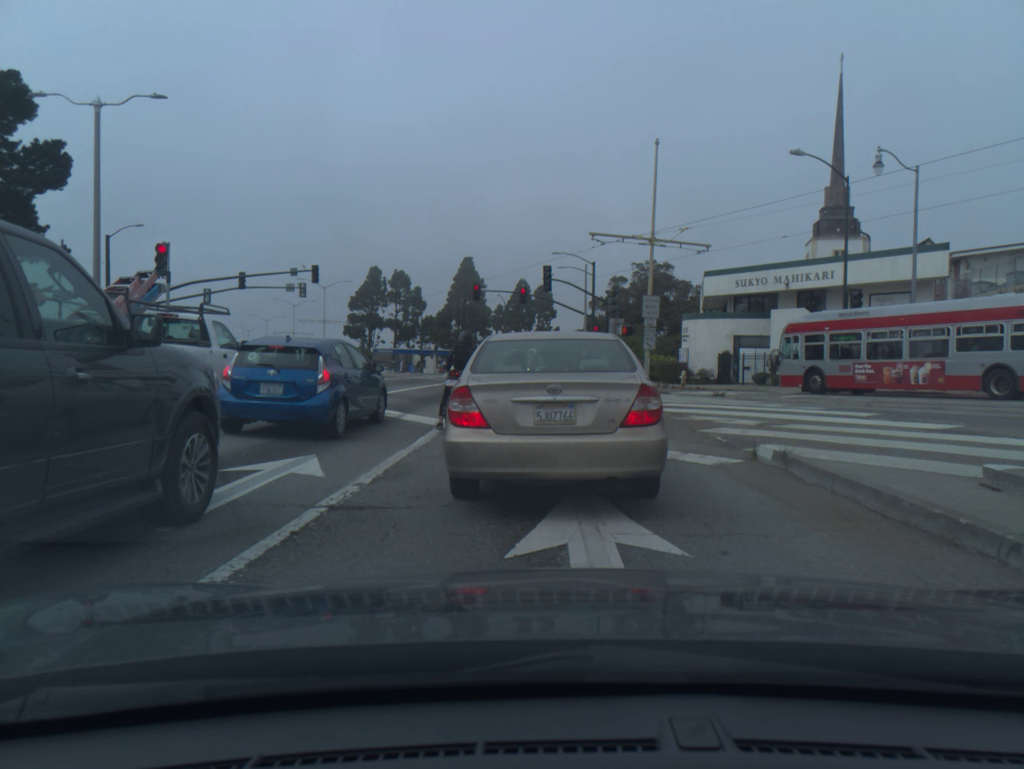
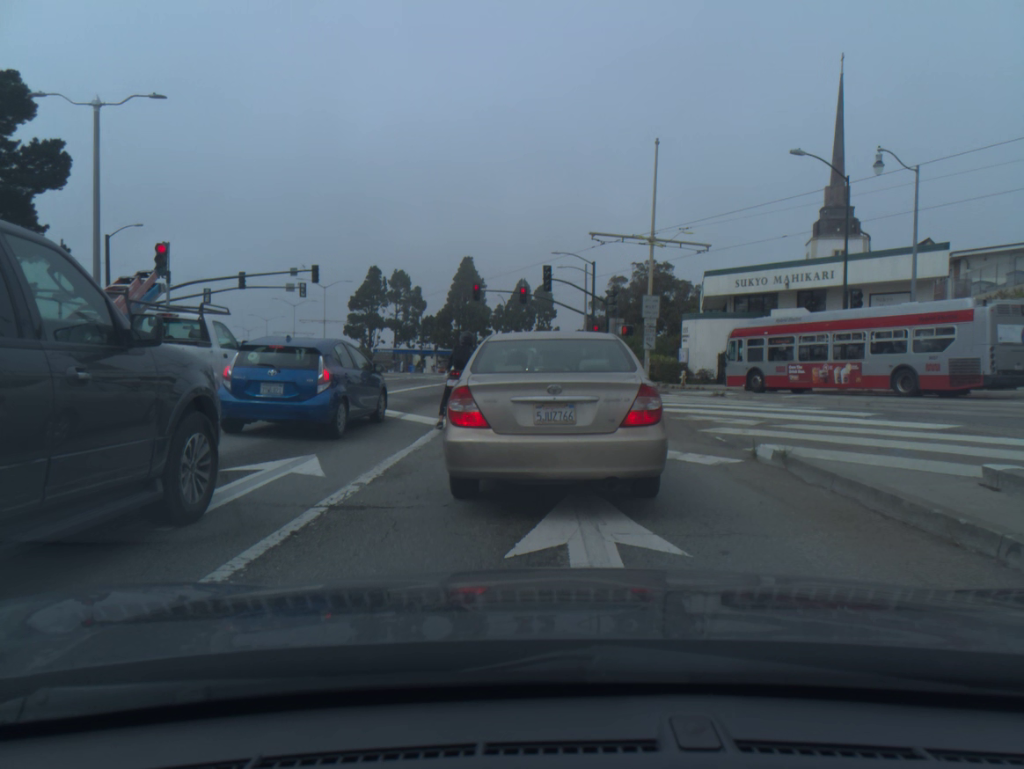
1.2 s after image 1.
(0.0, 0.0) m; 0°
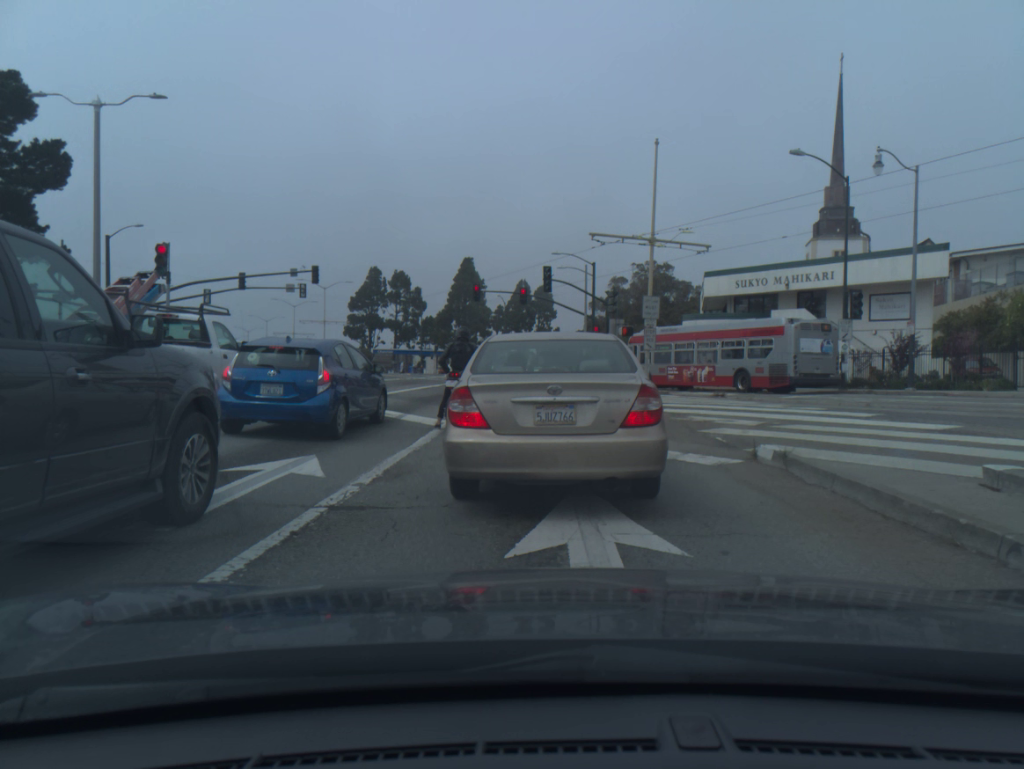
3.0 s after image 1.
(0.0, 0.0) m; 0°
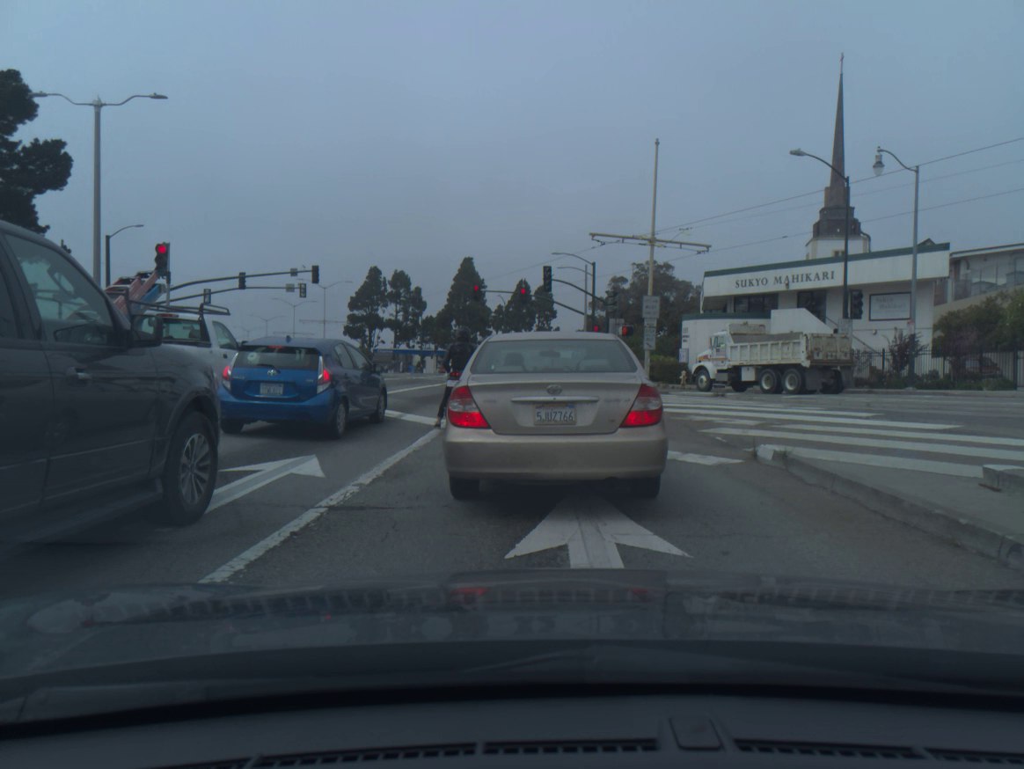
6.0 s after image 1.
(0.0, 0.0) m; 0°
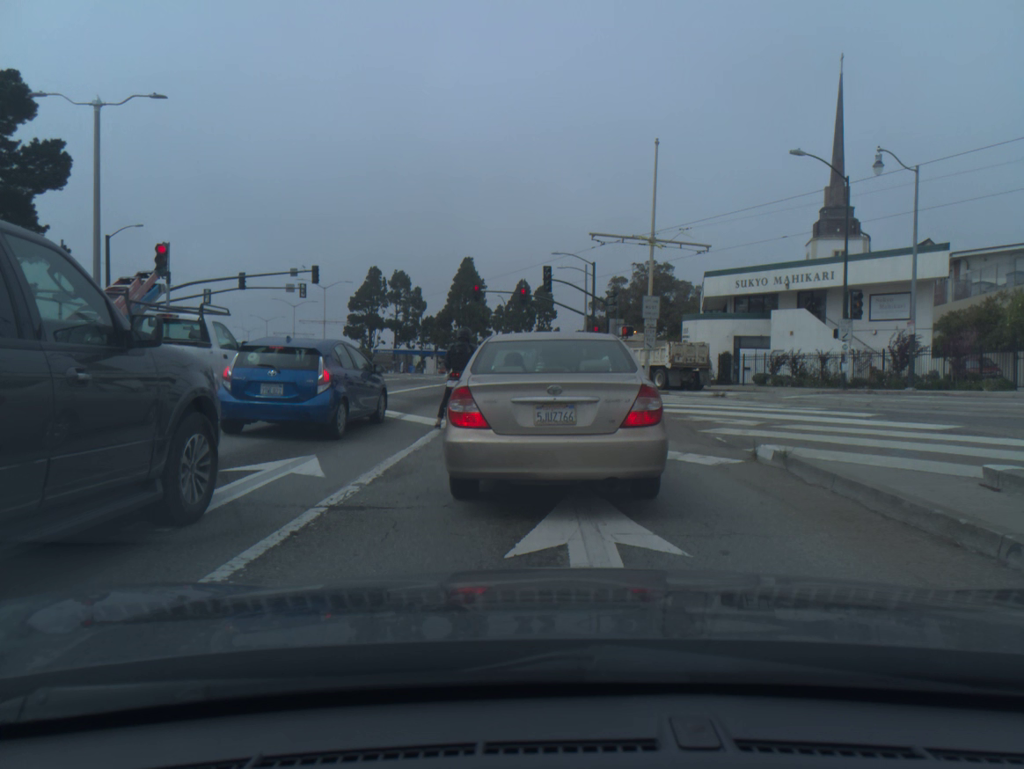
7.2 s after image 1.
(0.0, 0.0) m; 0°
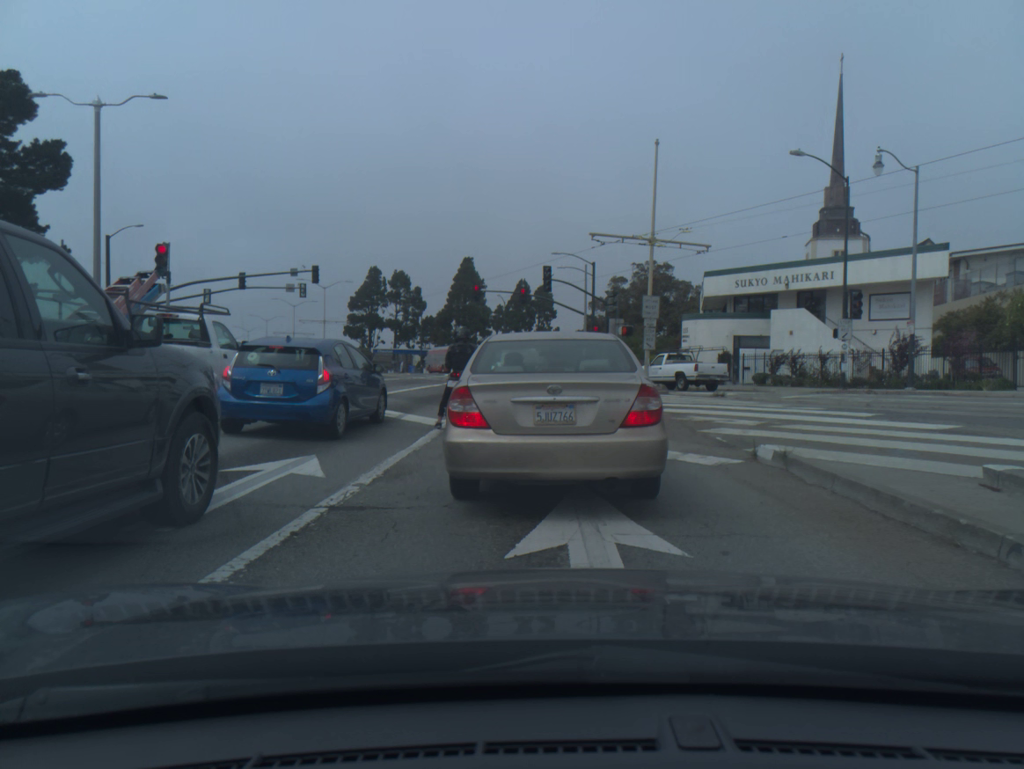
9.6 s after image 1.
(0.0, 0.0) m; 0°
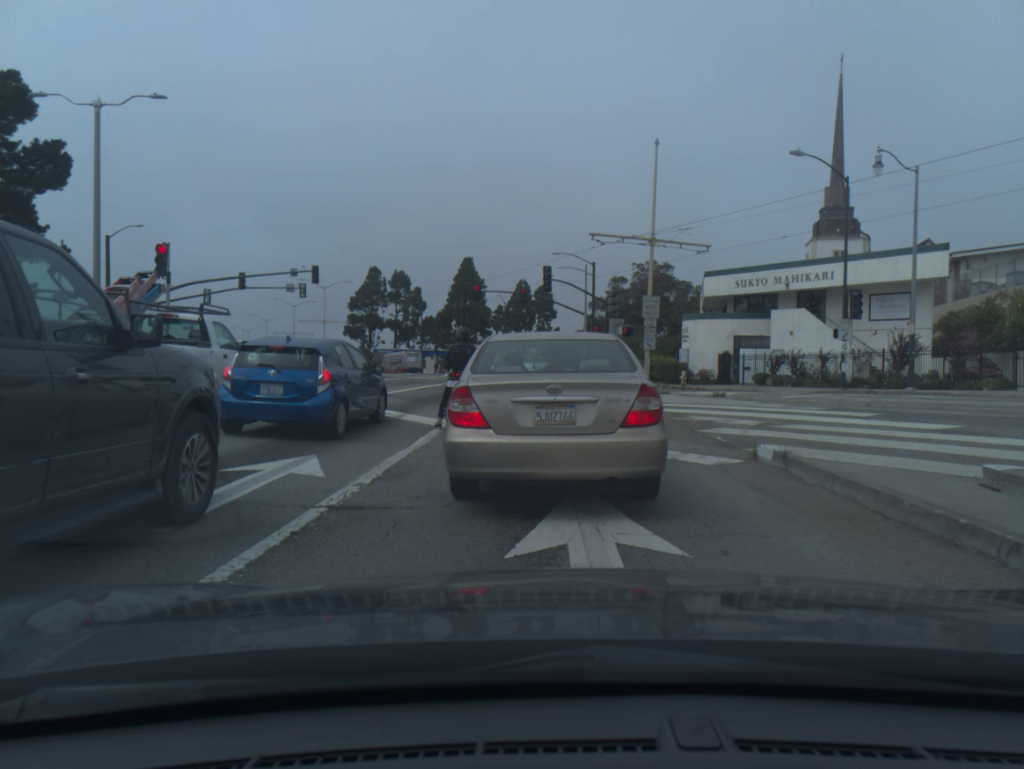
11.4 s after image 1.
(0.0, 0.0) m; 0°
